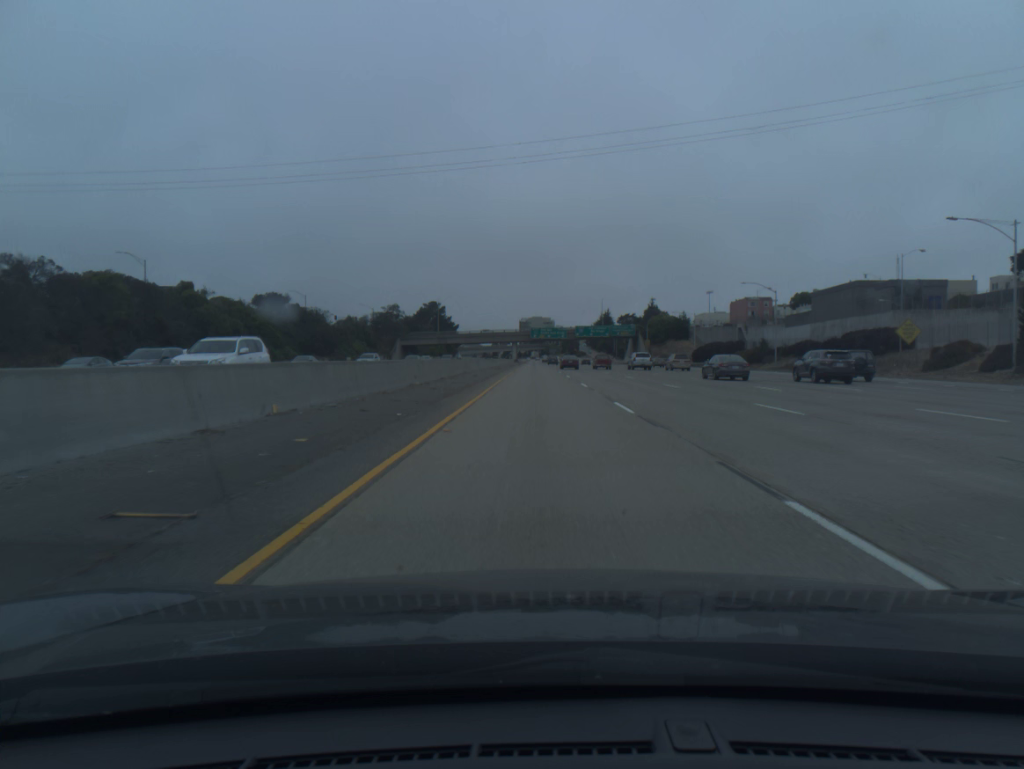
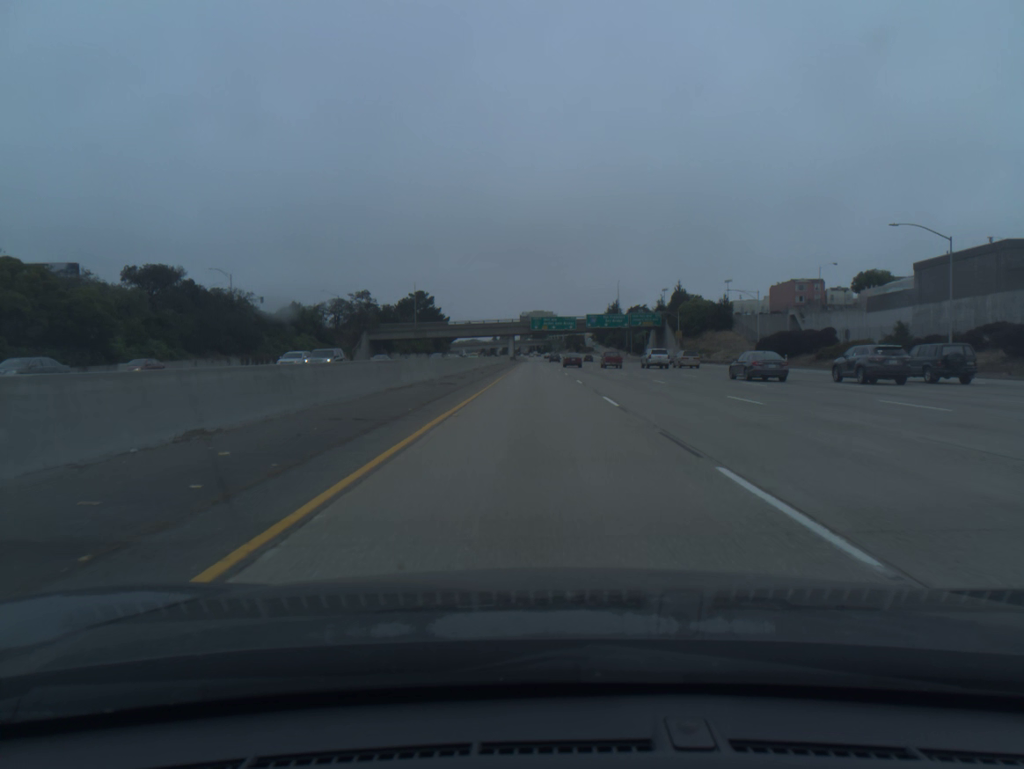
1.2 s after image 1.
(0.0, +40.9) m; 0°
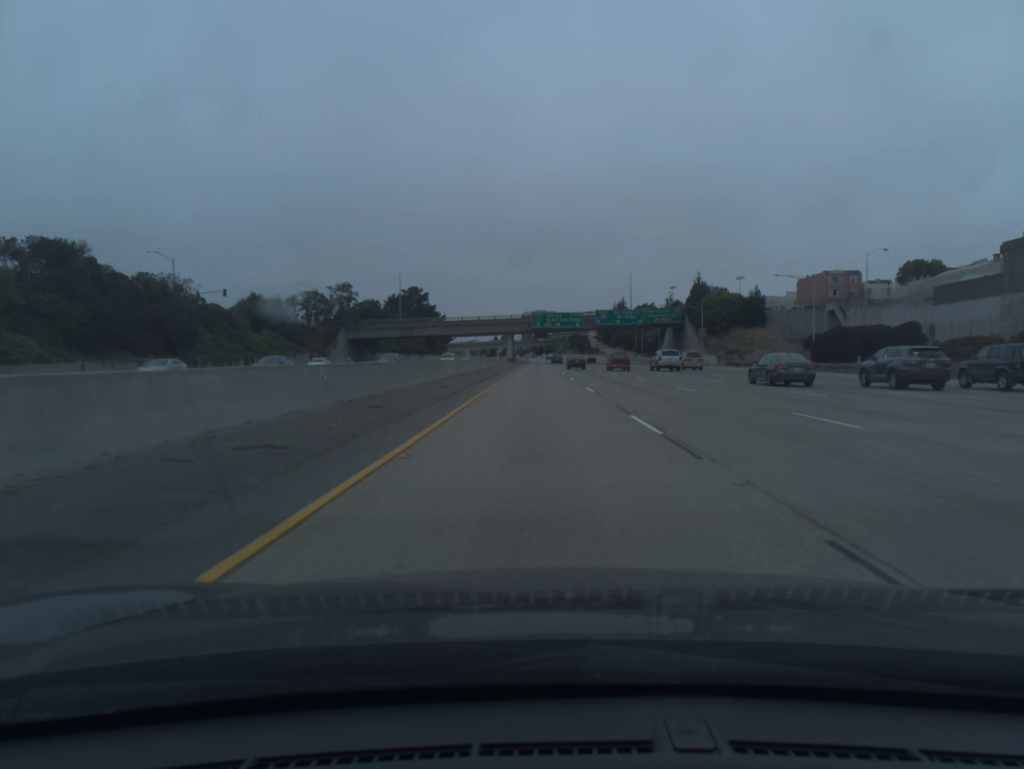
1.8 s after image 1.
(0.0, +20.5) m; 0°
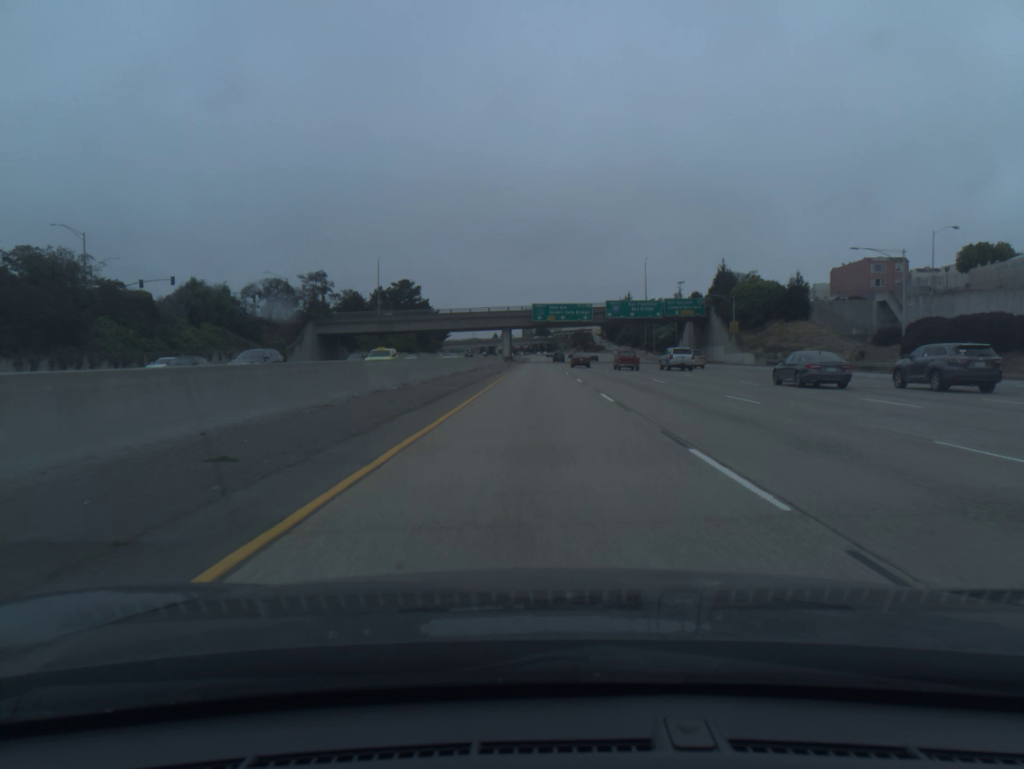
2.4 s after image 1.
(0.0, +20.5) m; 0°
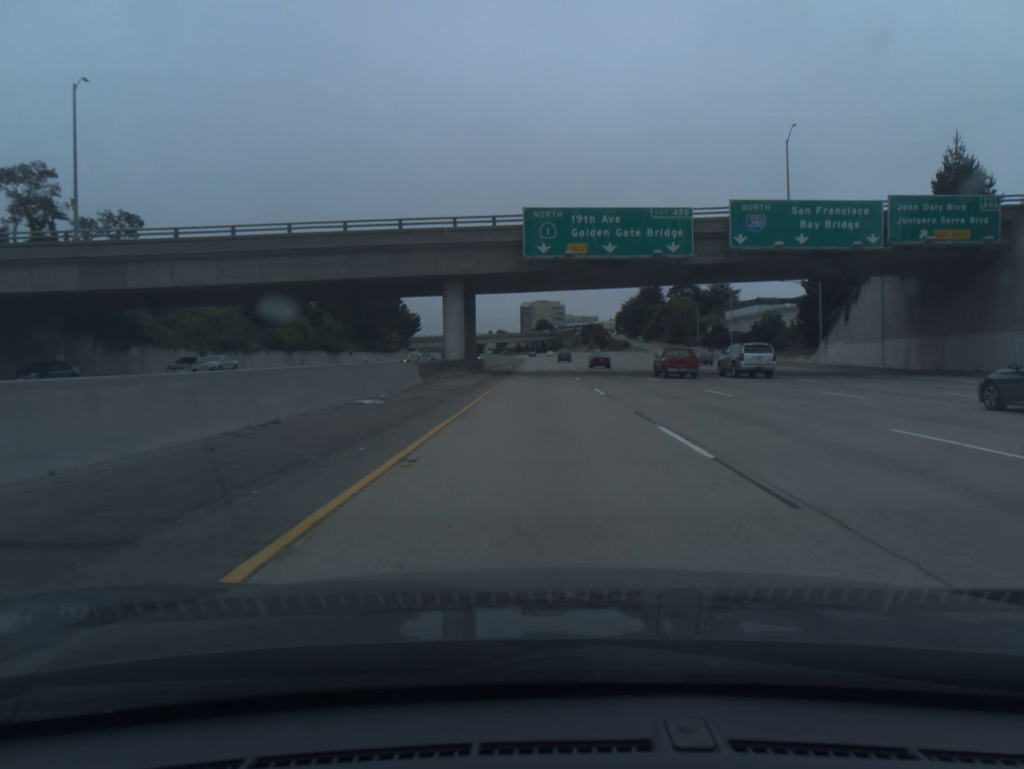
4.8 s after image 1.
(0.0, +82.2) m; 0°
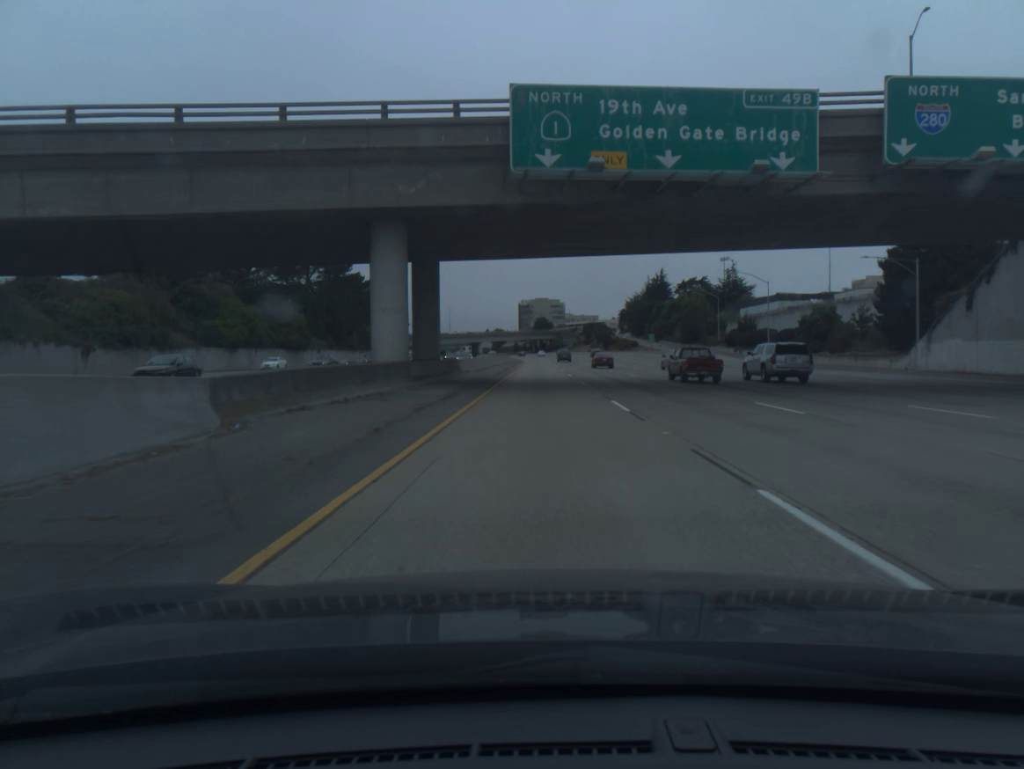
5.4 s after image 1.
(0.0, +20.6) m; 0°
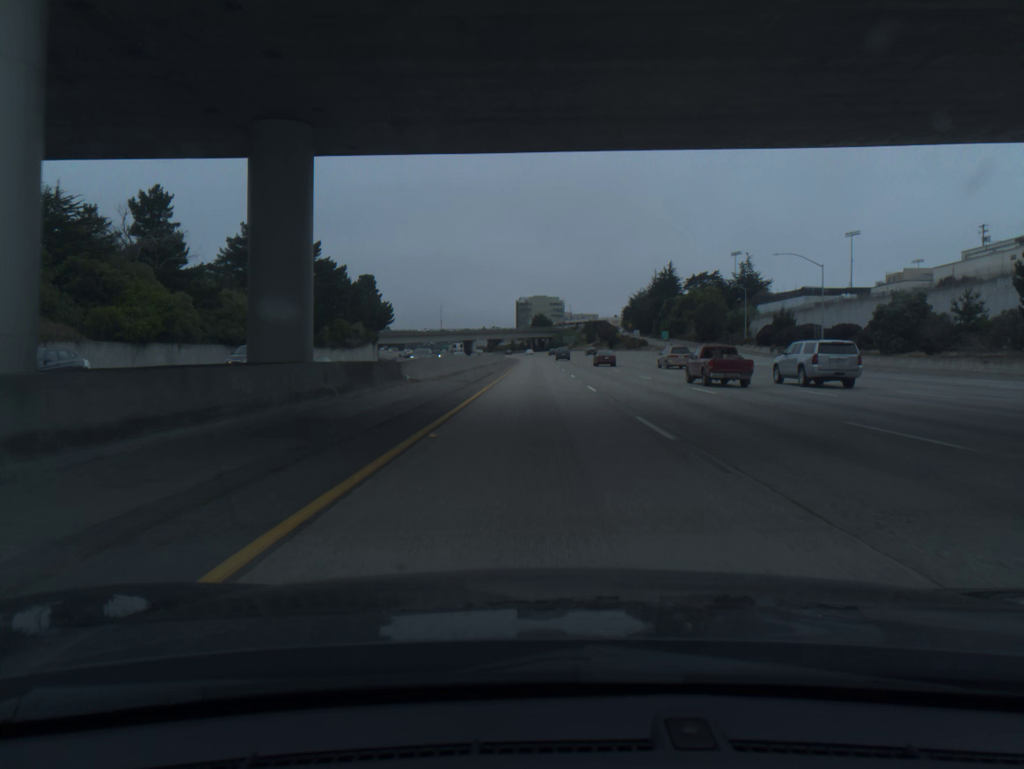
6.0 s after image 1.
(0.0, +20.6) m; 0°
